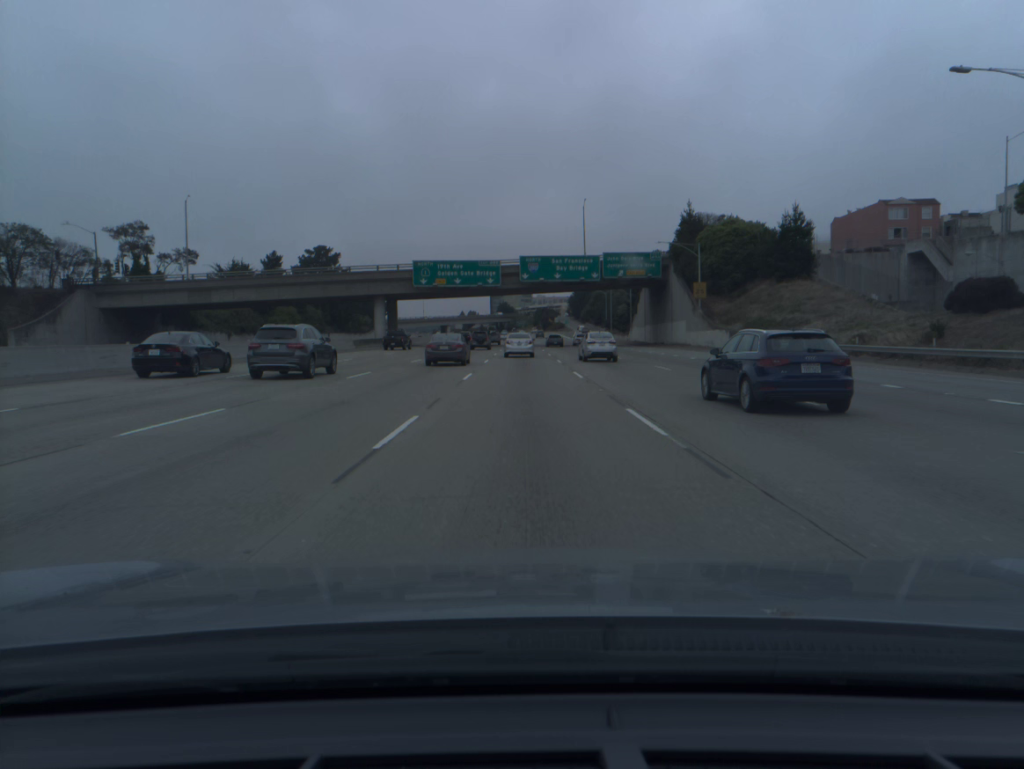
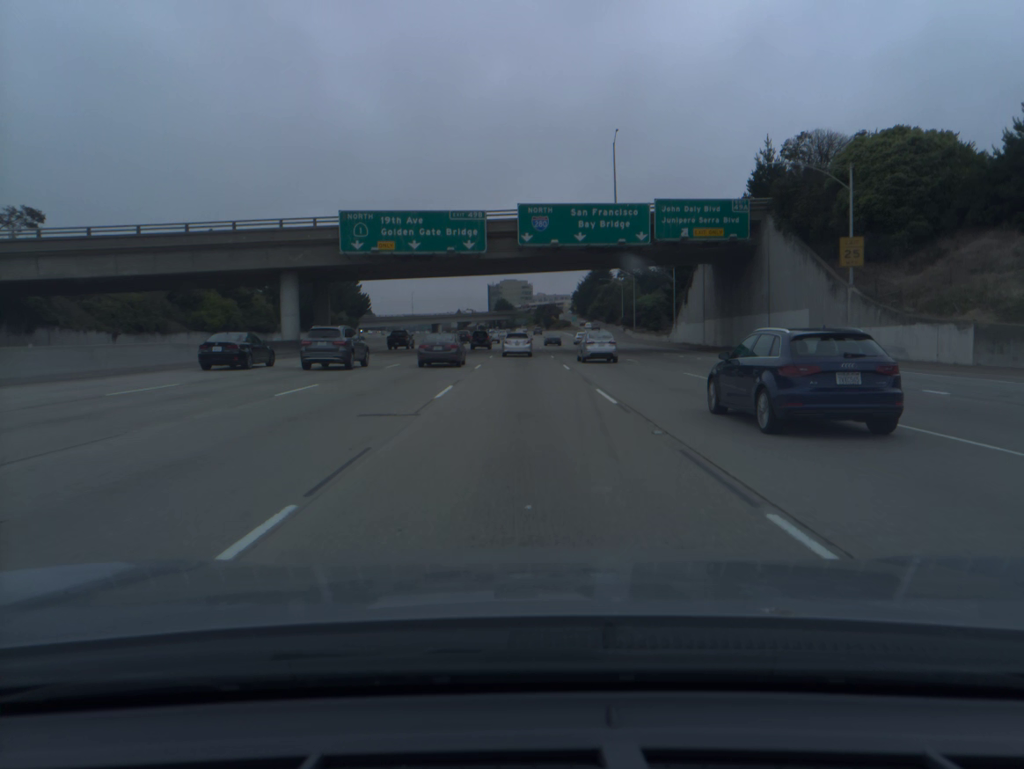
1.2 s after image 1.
(0.0, +35.7) m; 0°
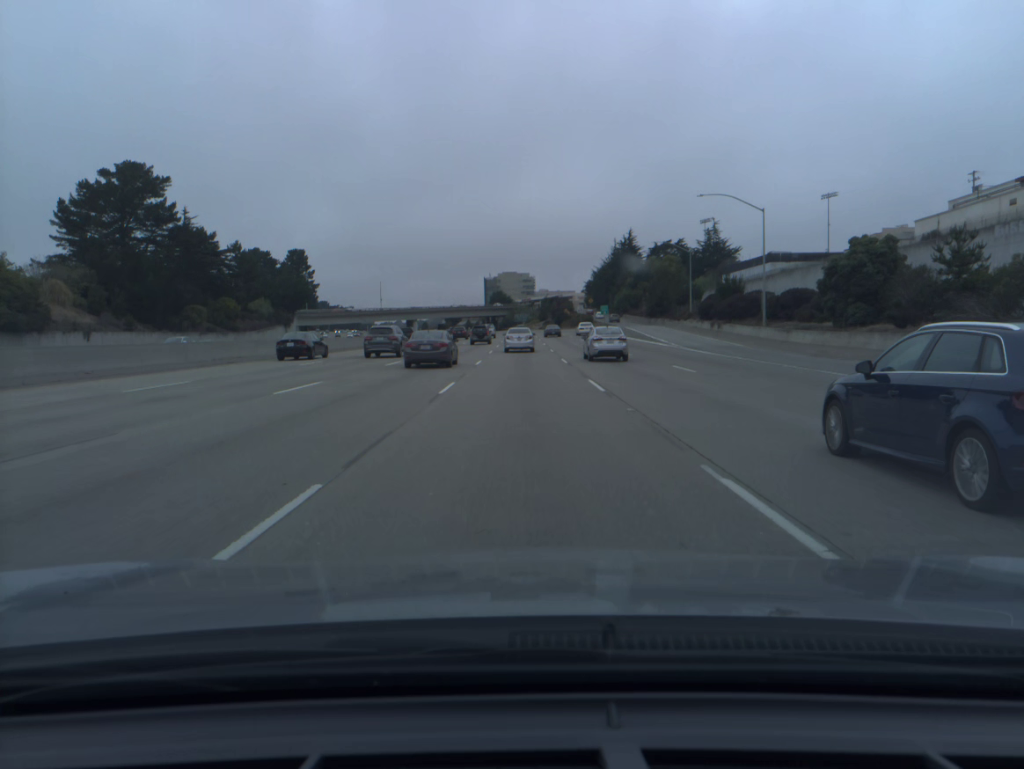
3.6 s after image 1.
(-0.1, +70.6) m; 0°
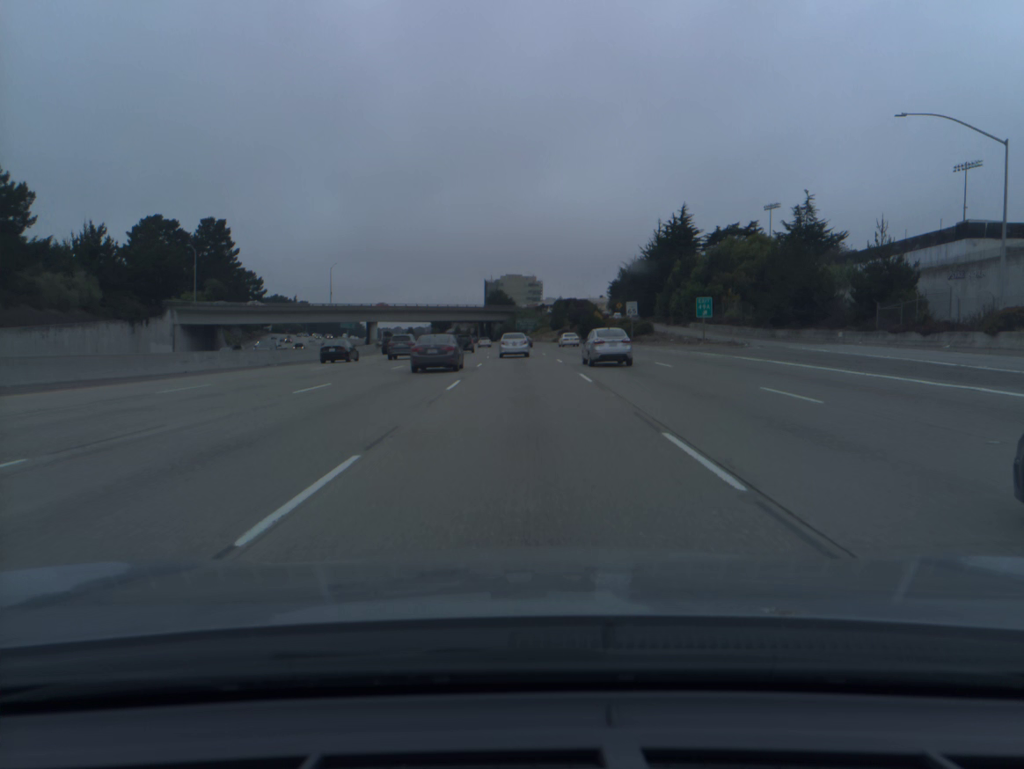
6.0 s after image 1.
(0.0, +69.6) m; 0°
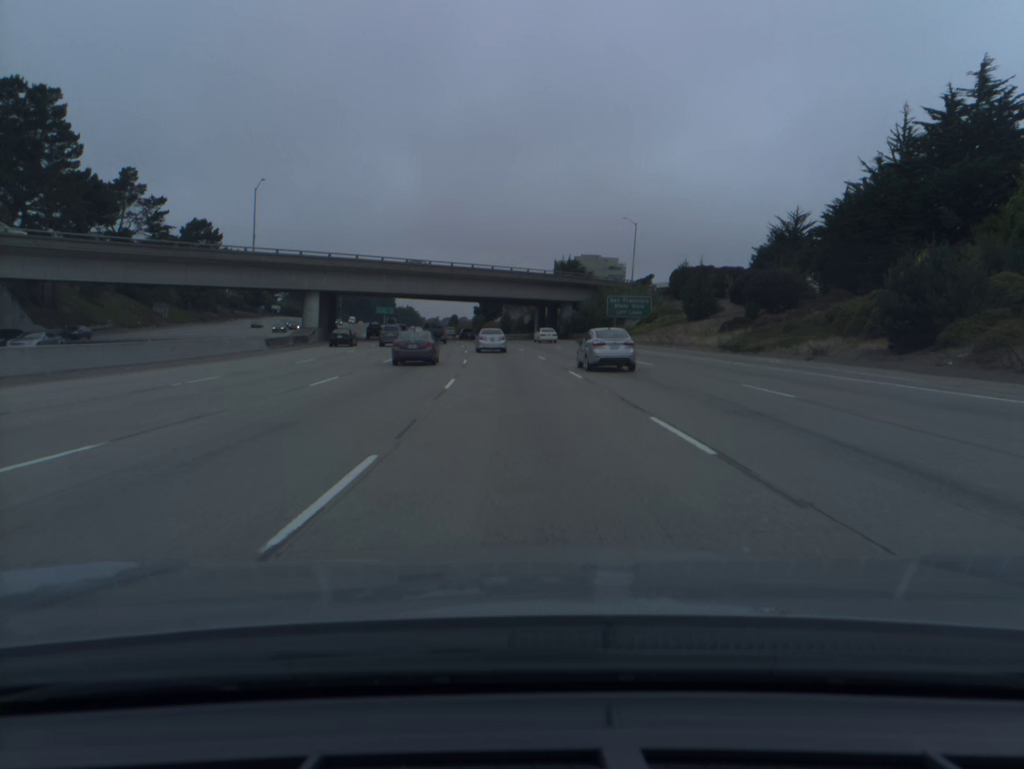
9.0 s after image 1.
(-2.3, +85.3) m; -5°
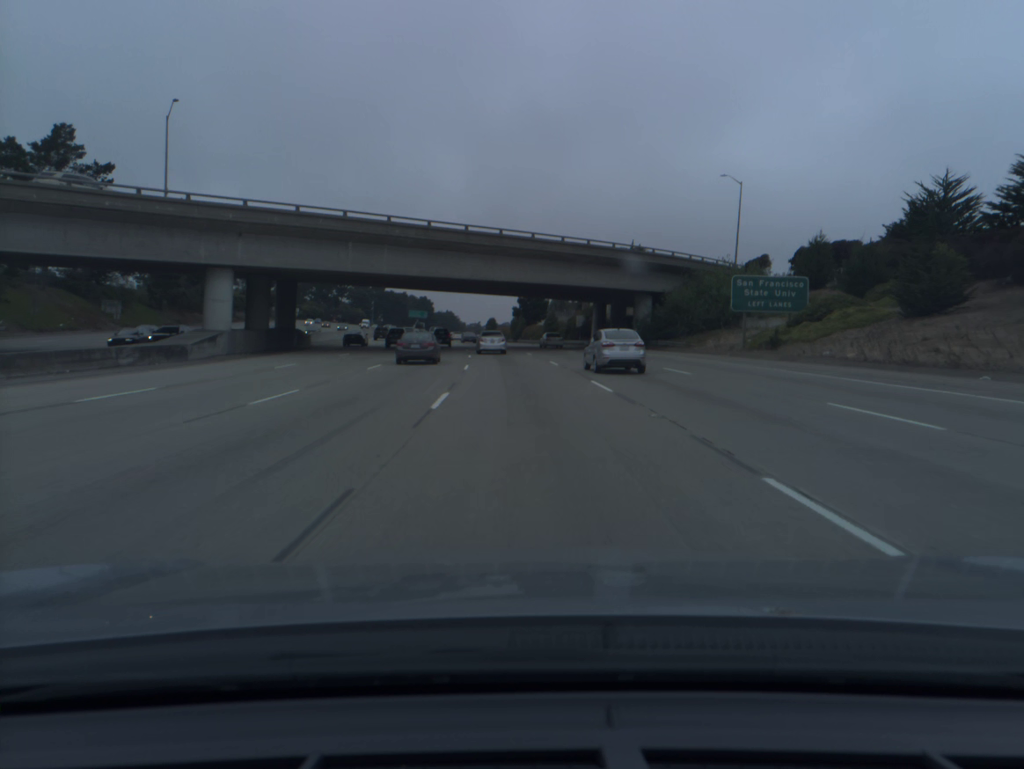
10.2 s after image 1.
(-0.9, +33.9) m; -3°
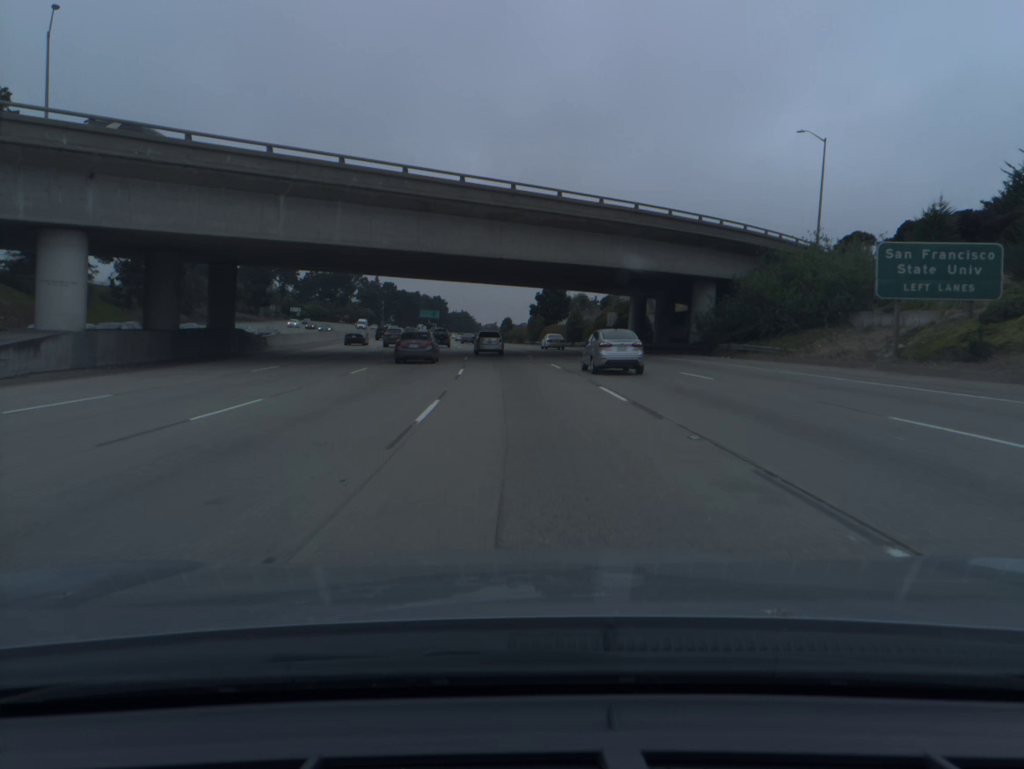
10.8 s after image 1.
(-0.2, +16.9) m; -1°
